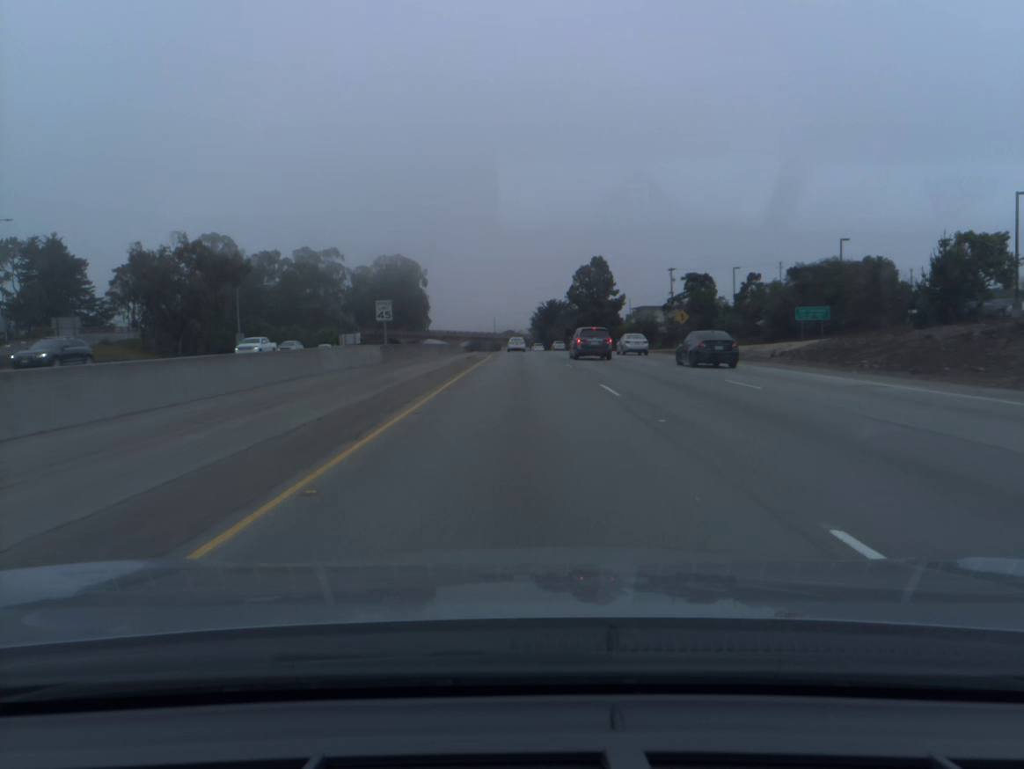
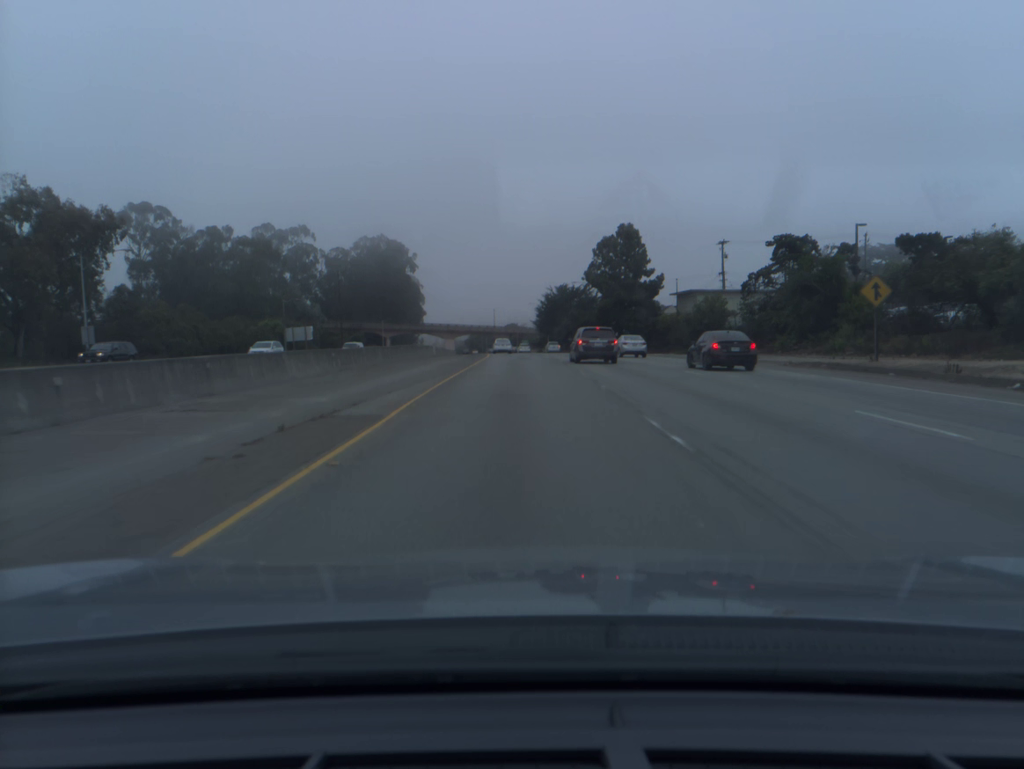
(-0.1, +38.0) m; 0°
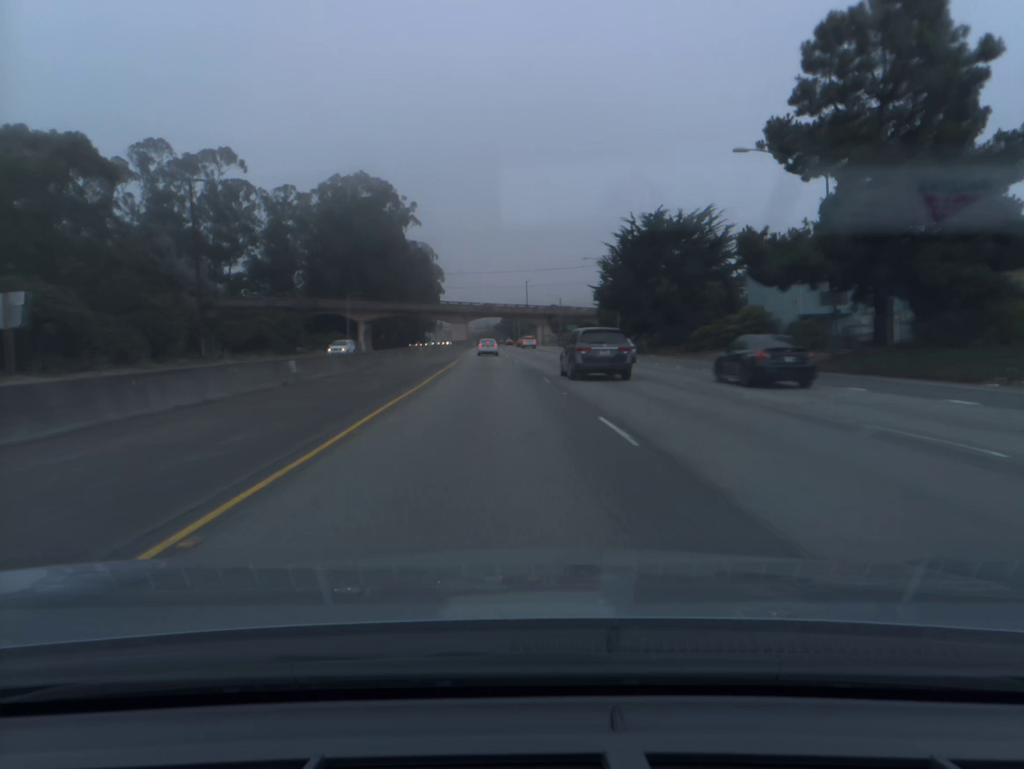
(-1.0, +74.2) m; -3°
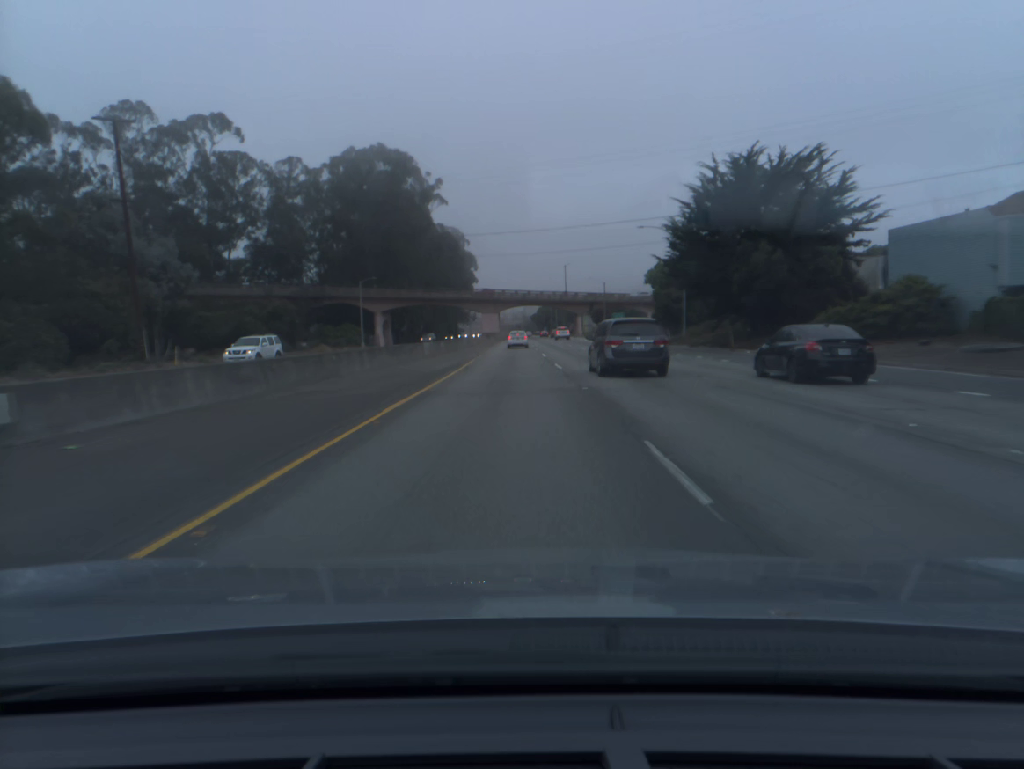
(-0.4, +18.5) m; -3°
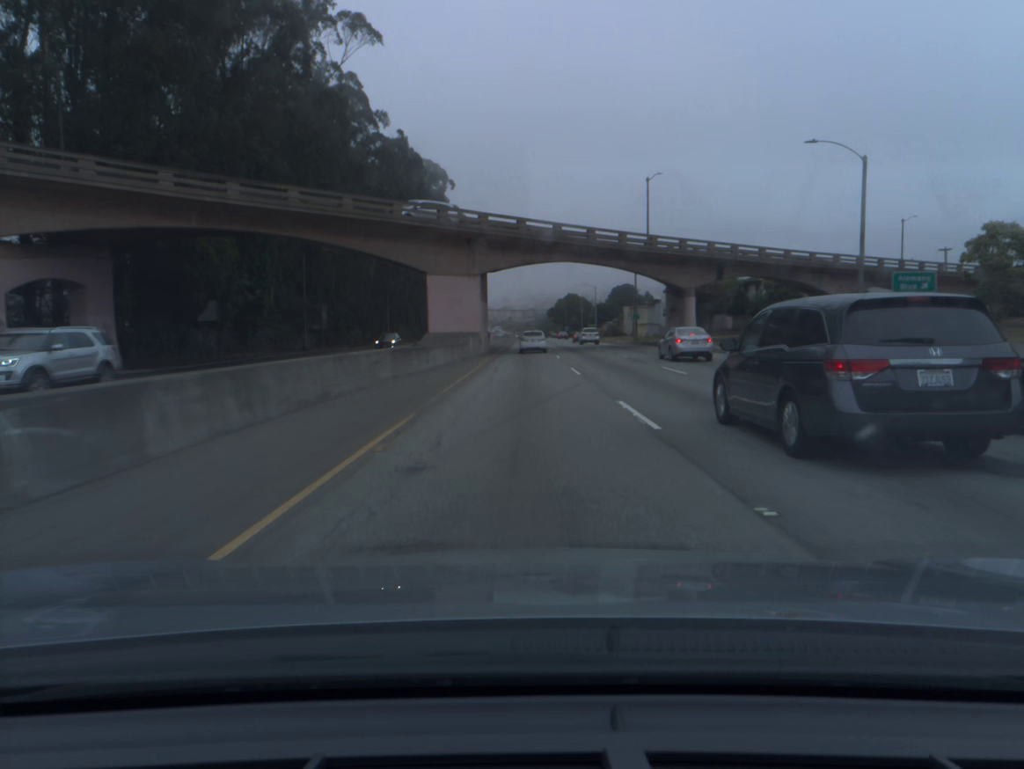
(-2.1, +91.5) m; -1°
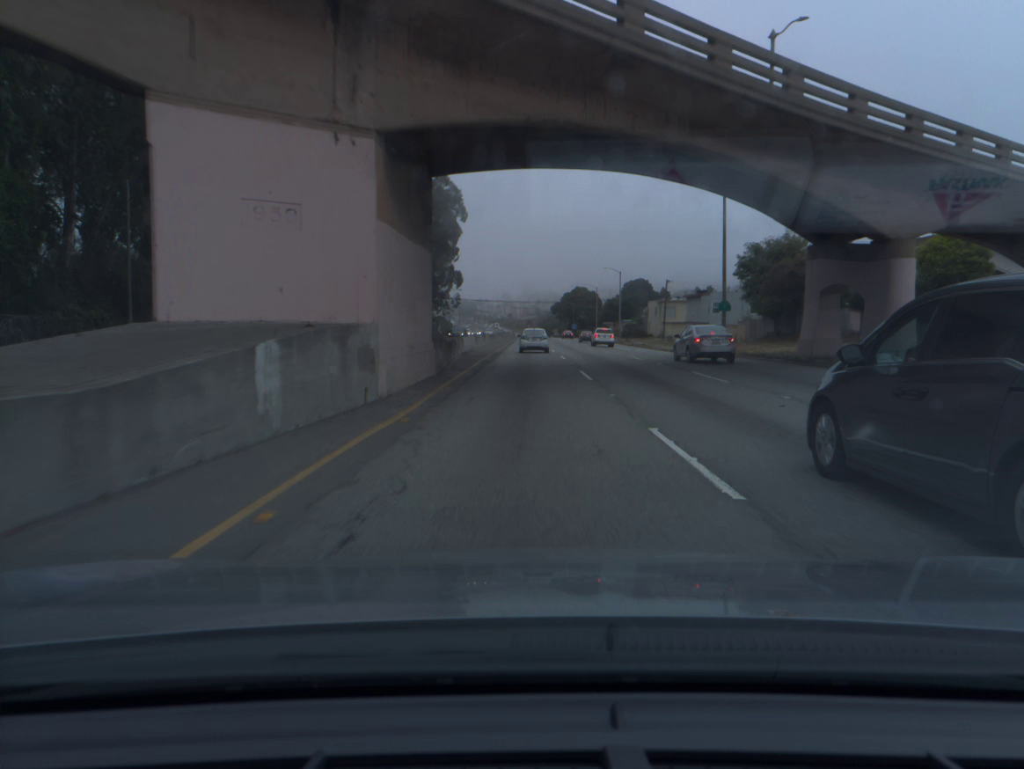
(+0.1, +34.3) m; 0°
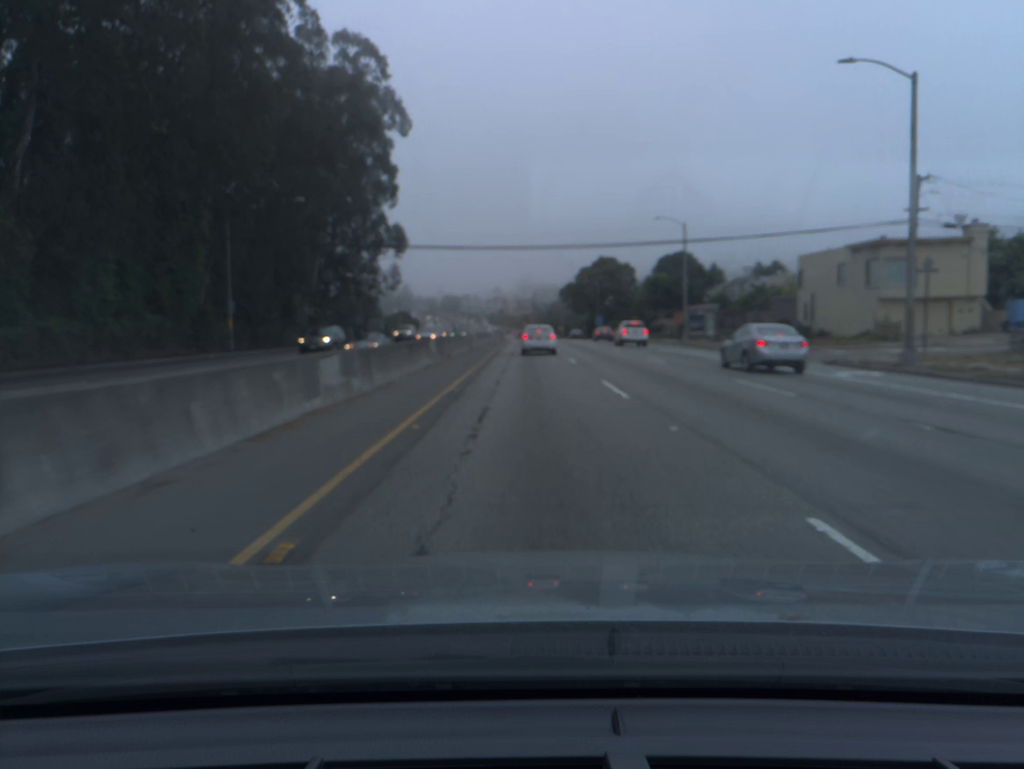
(+0.1, +79.0) m; 0°
